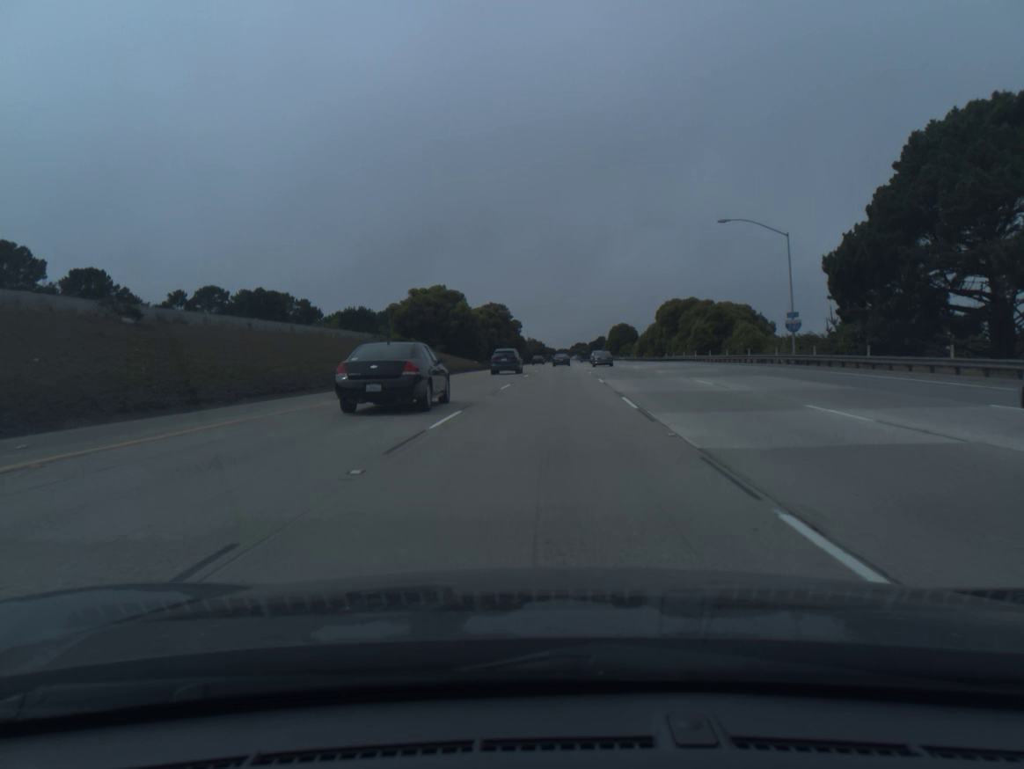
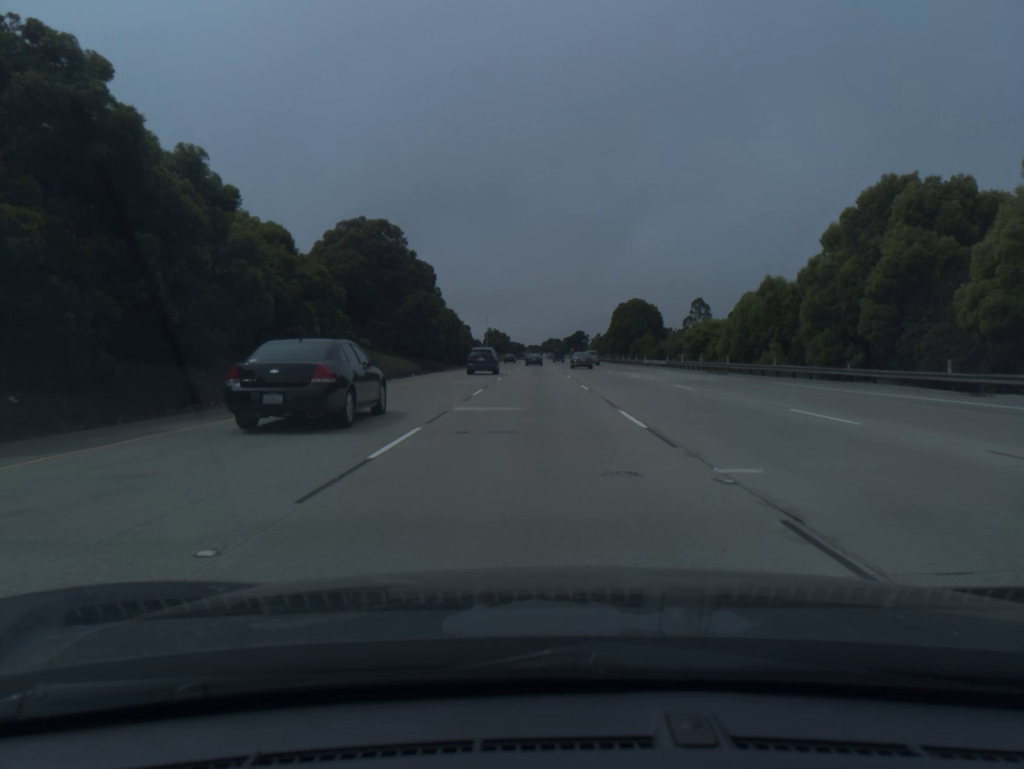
(+3.0, +91.1) m; +2°
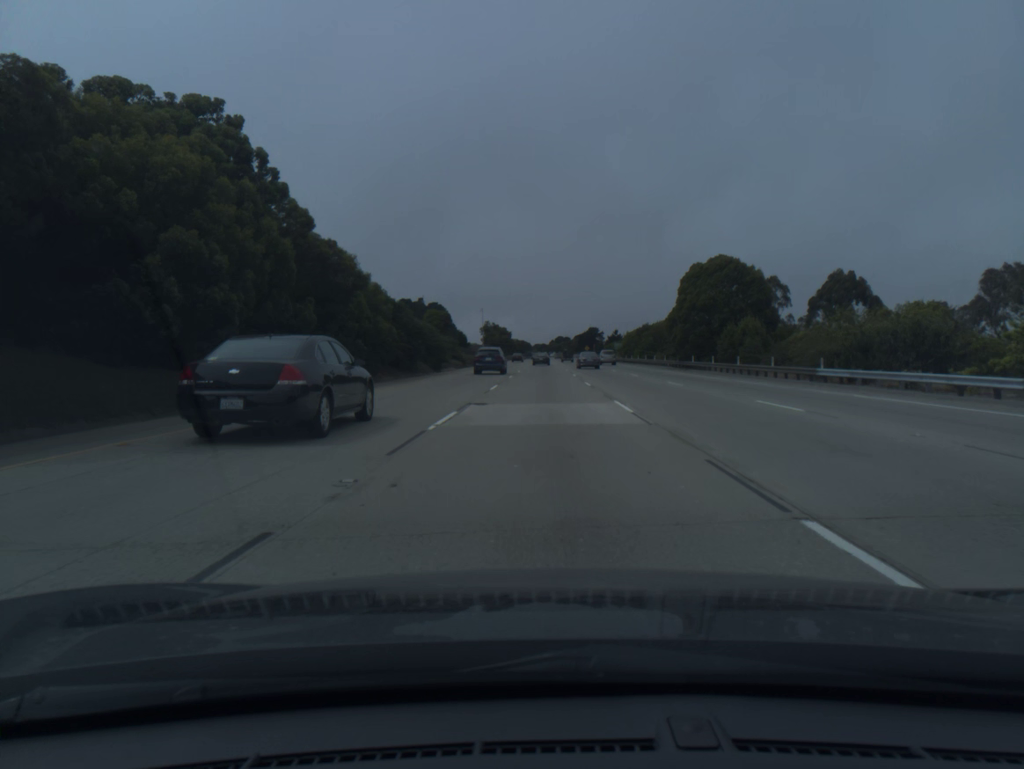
(-0.3, +54.9) m; -1°
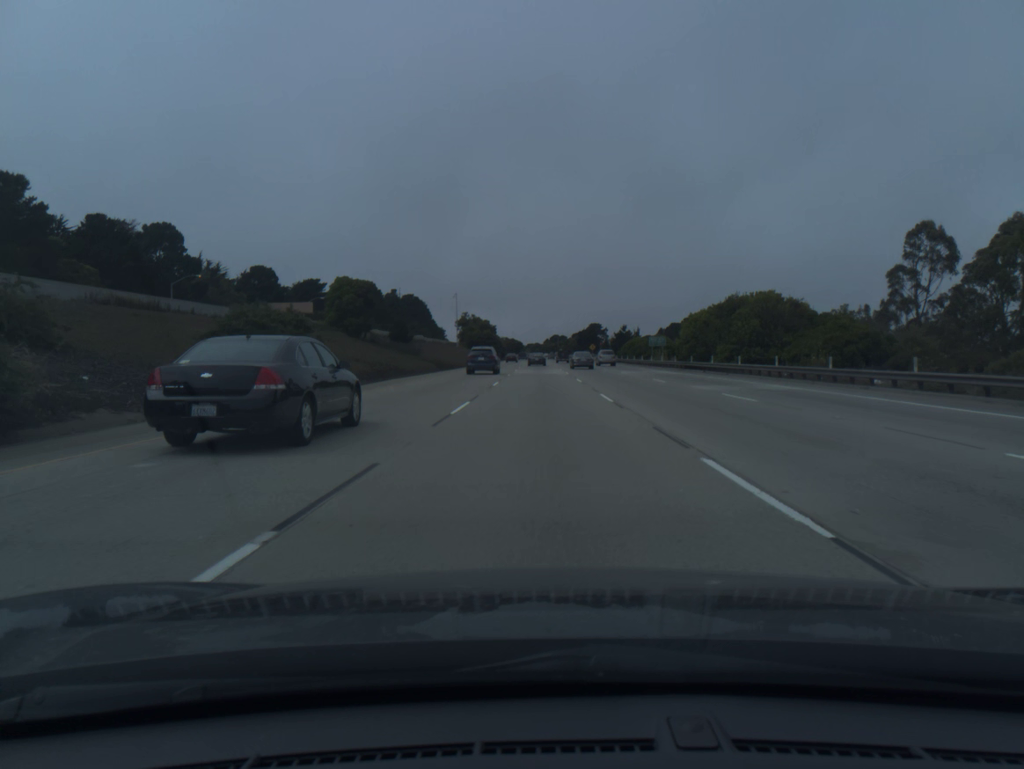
(+0.2, +55.0) m; 0°
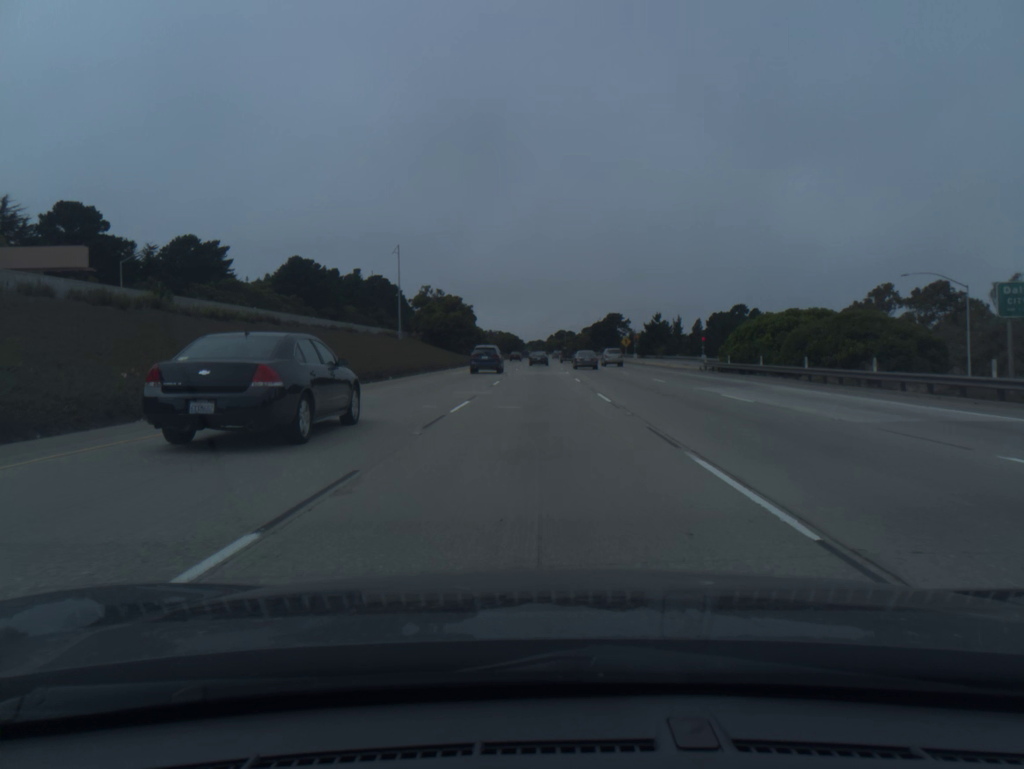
(-0.1, +73.0) m; 0°
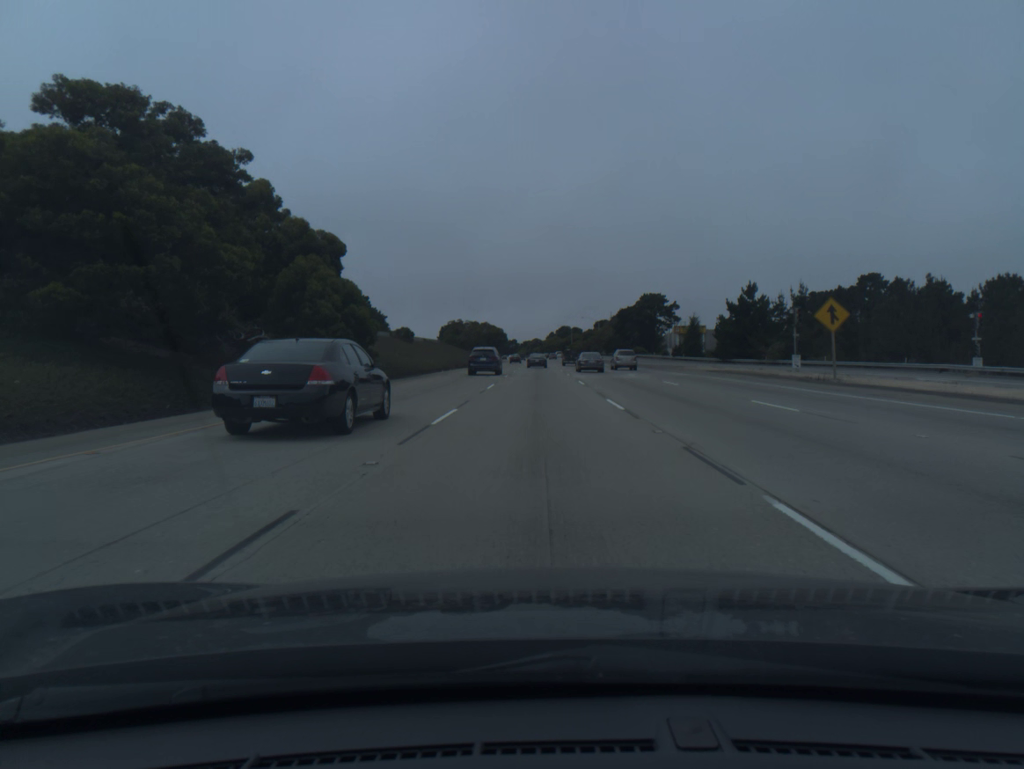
(0.0, +90.7) m; 0°
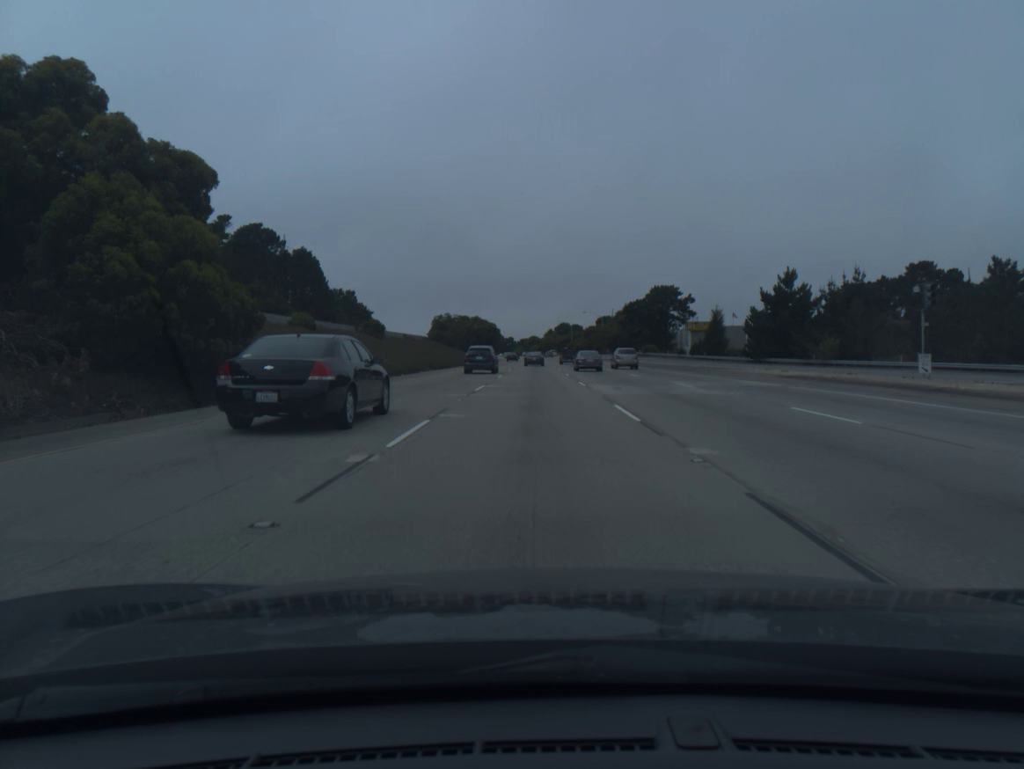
(0.0, +18.2) m; 0°
